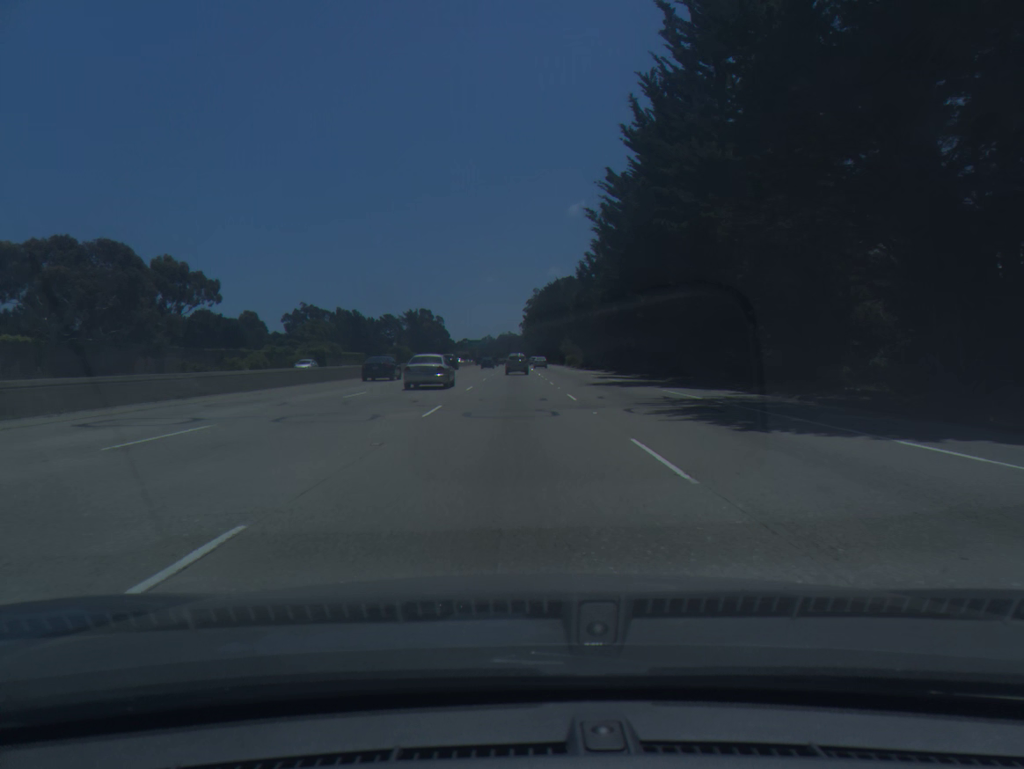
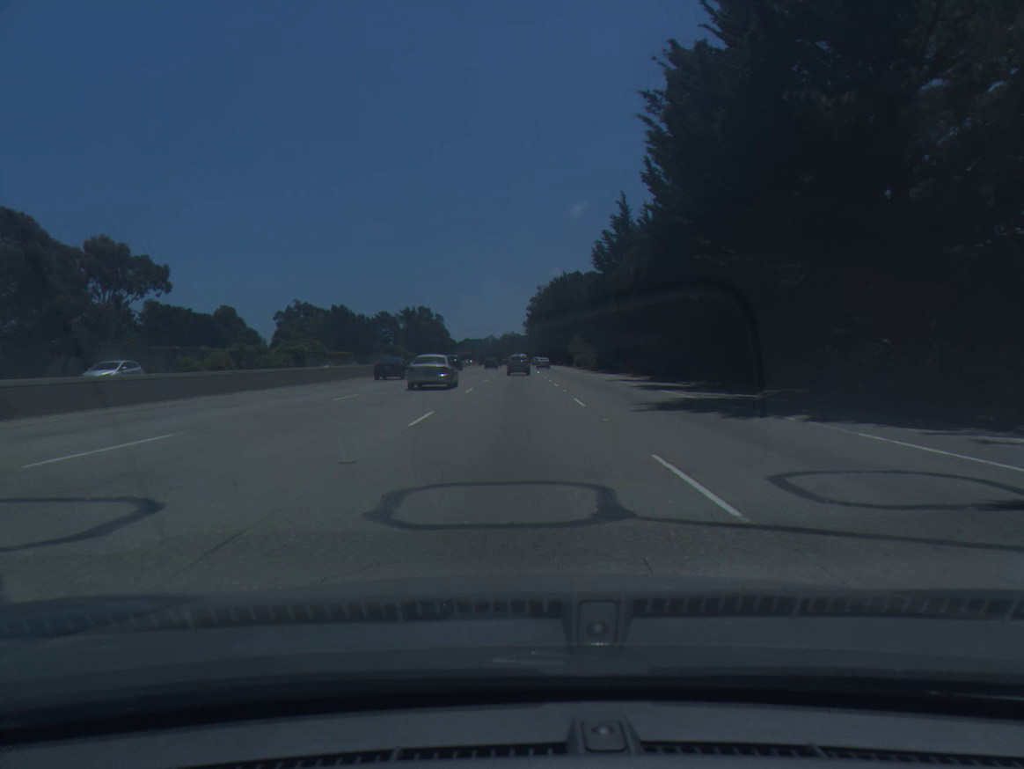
(0.0, +16.6) m; 0°
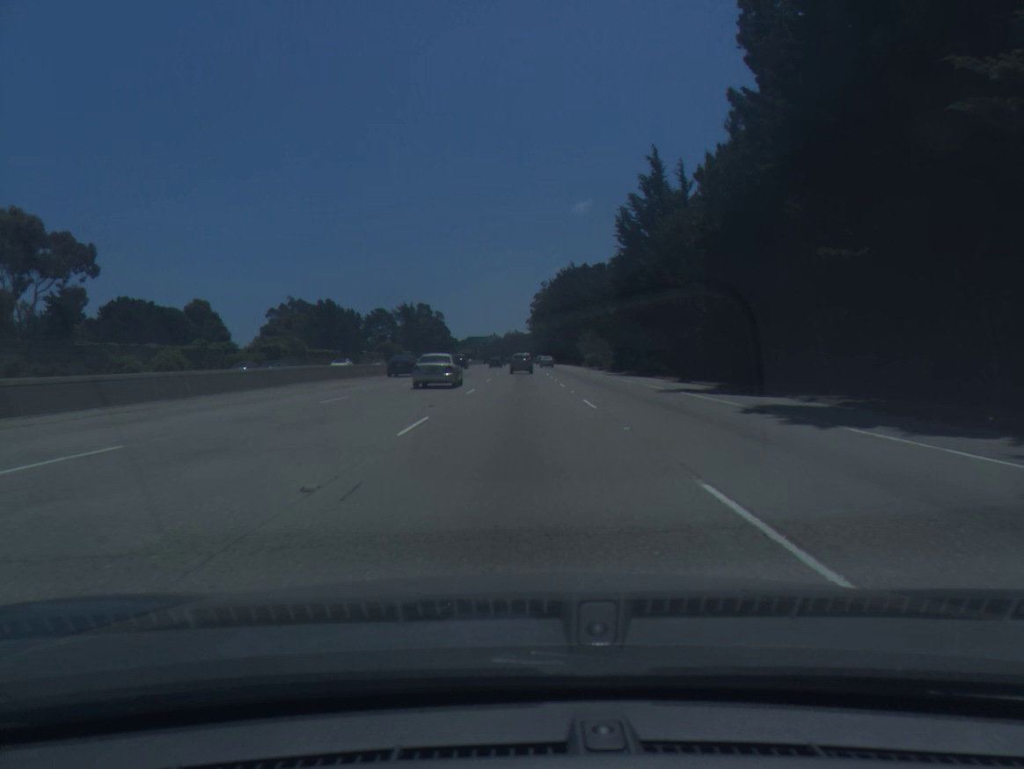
(0.0, +16.6) m; 0°
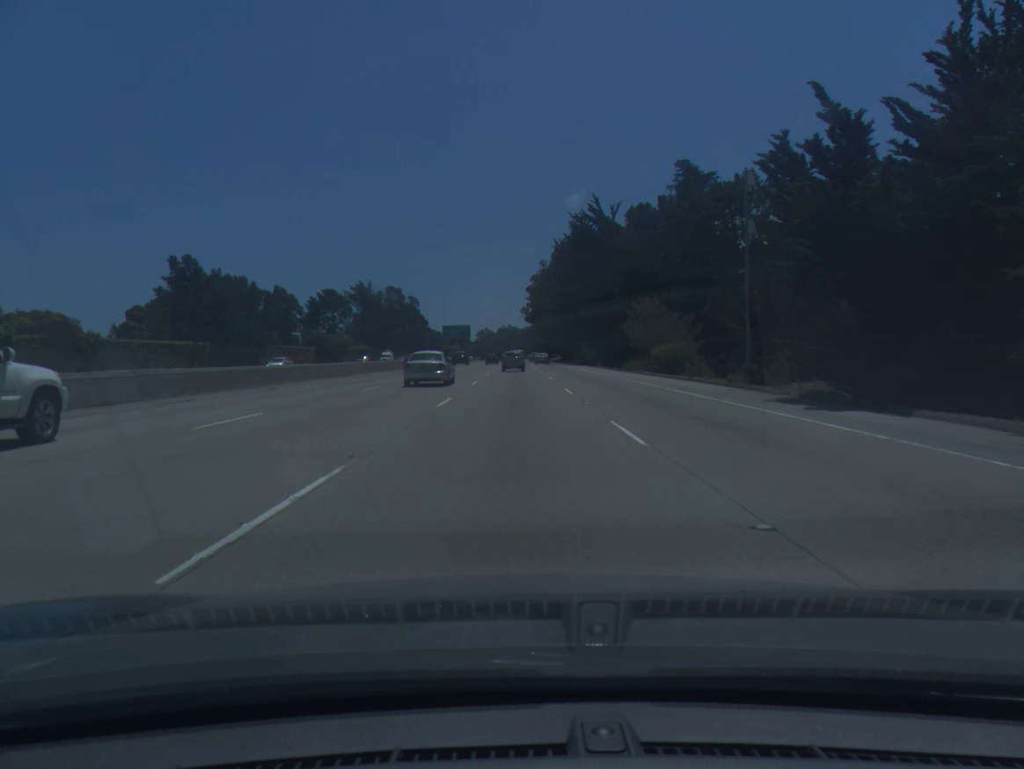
(+0.3, +66.4) m; 0°
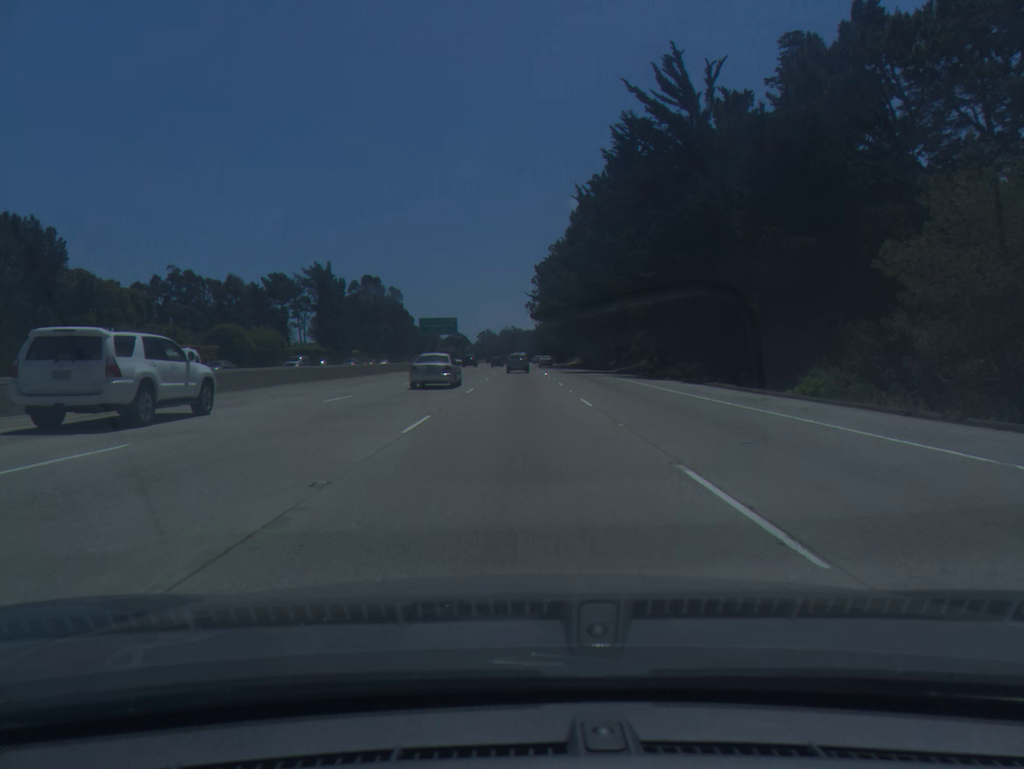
(-0.2, +49.7) m; 0°
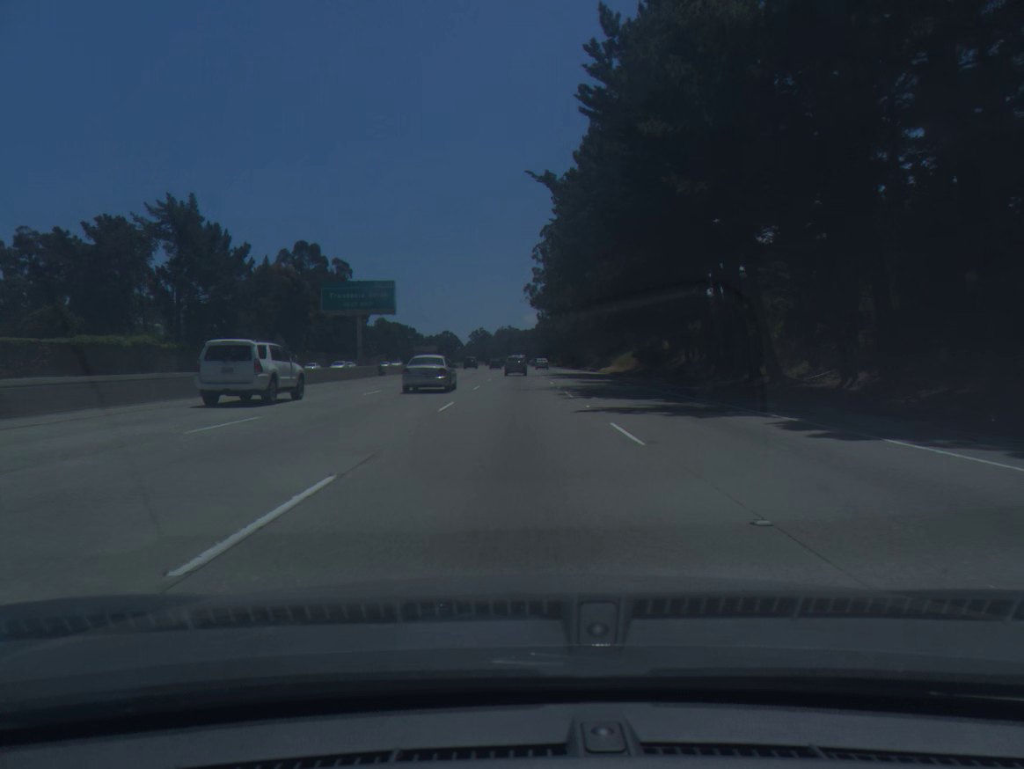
(+0.2, +66.8) m; 0°
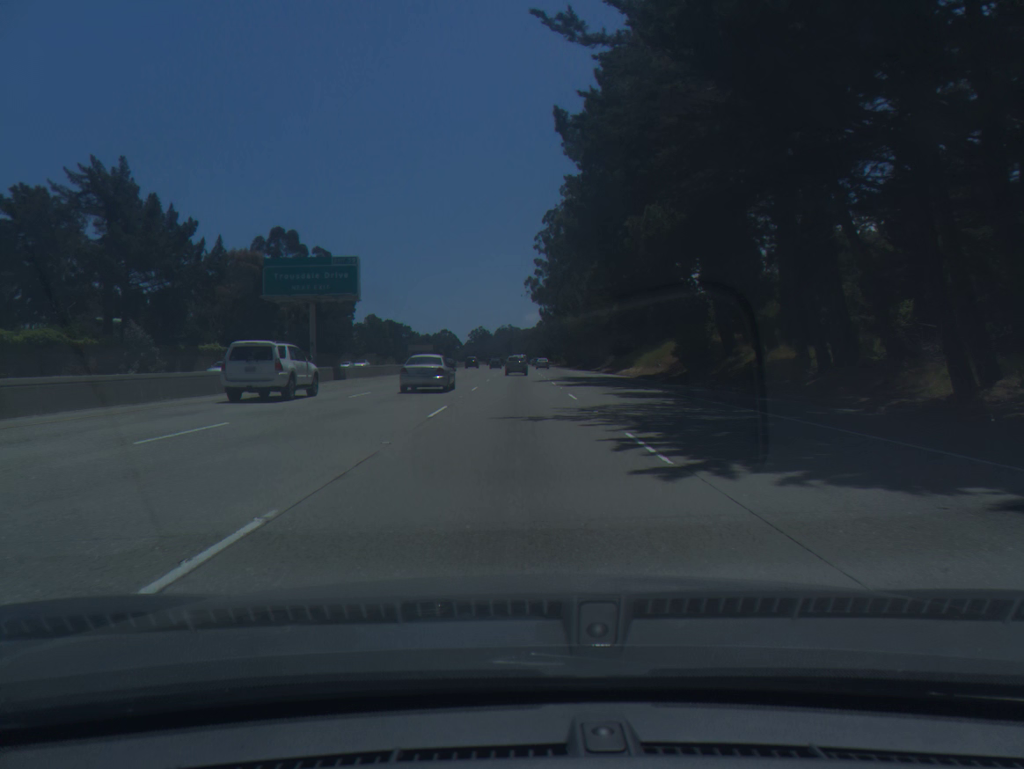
(0.0, +16.8) m; 0°
